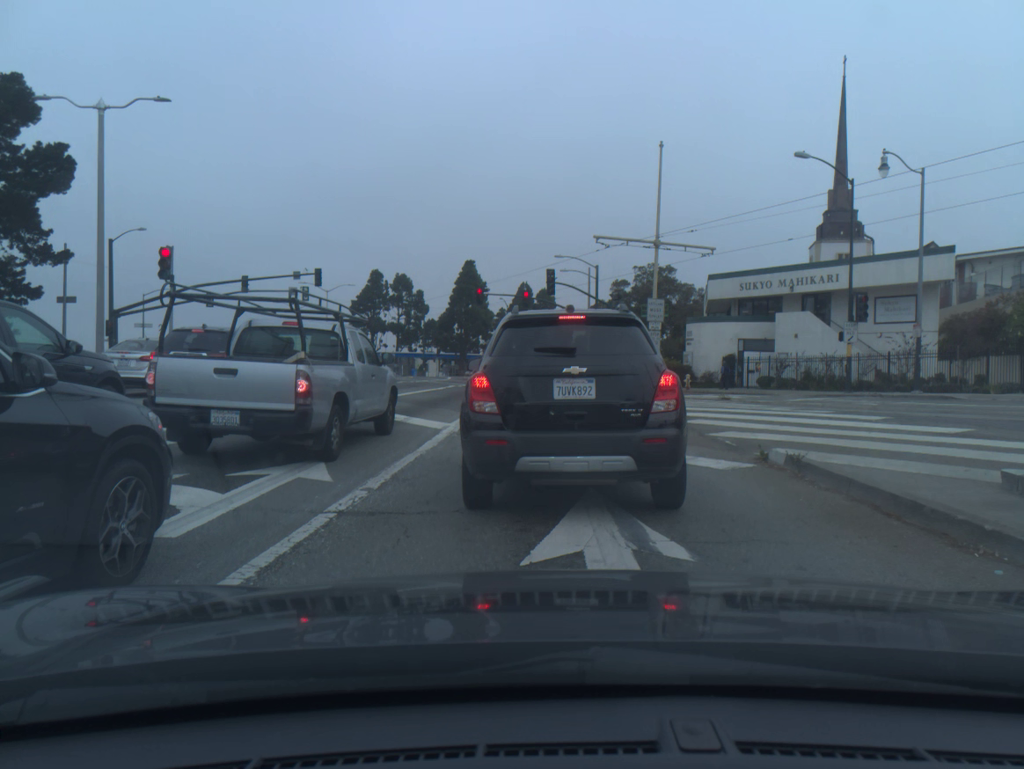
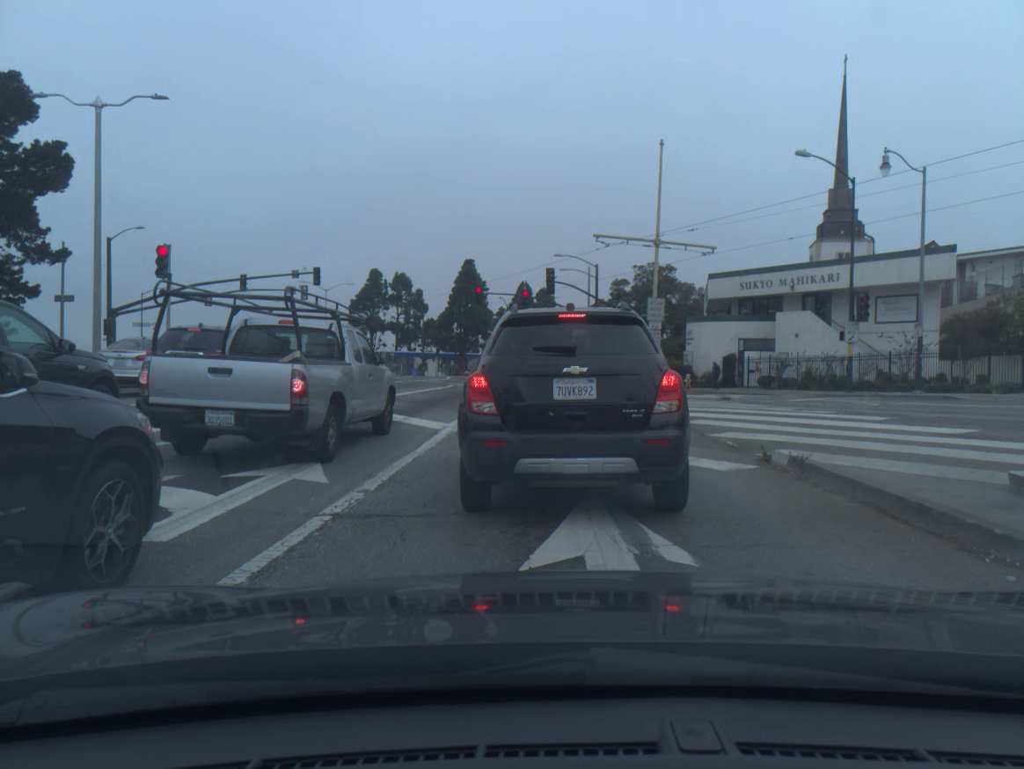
(0.0, +0.1) m; 0°
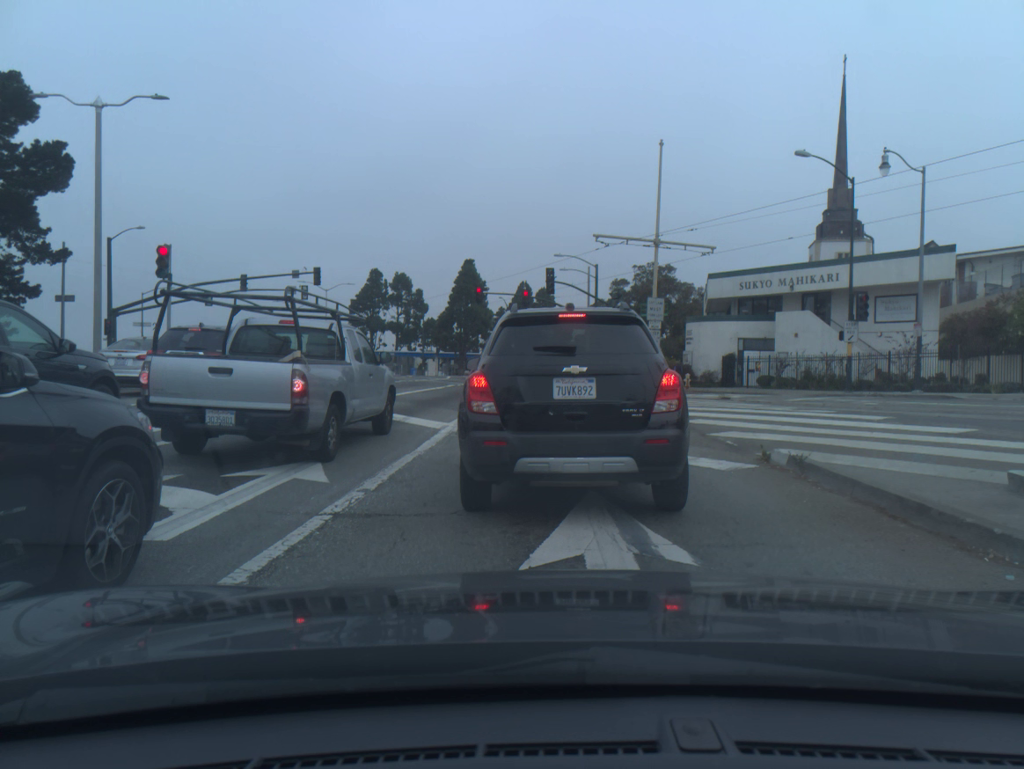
(0.0, 0.0) m; 0°
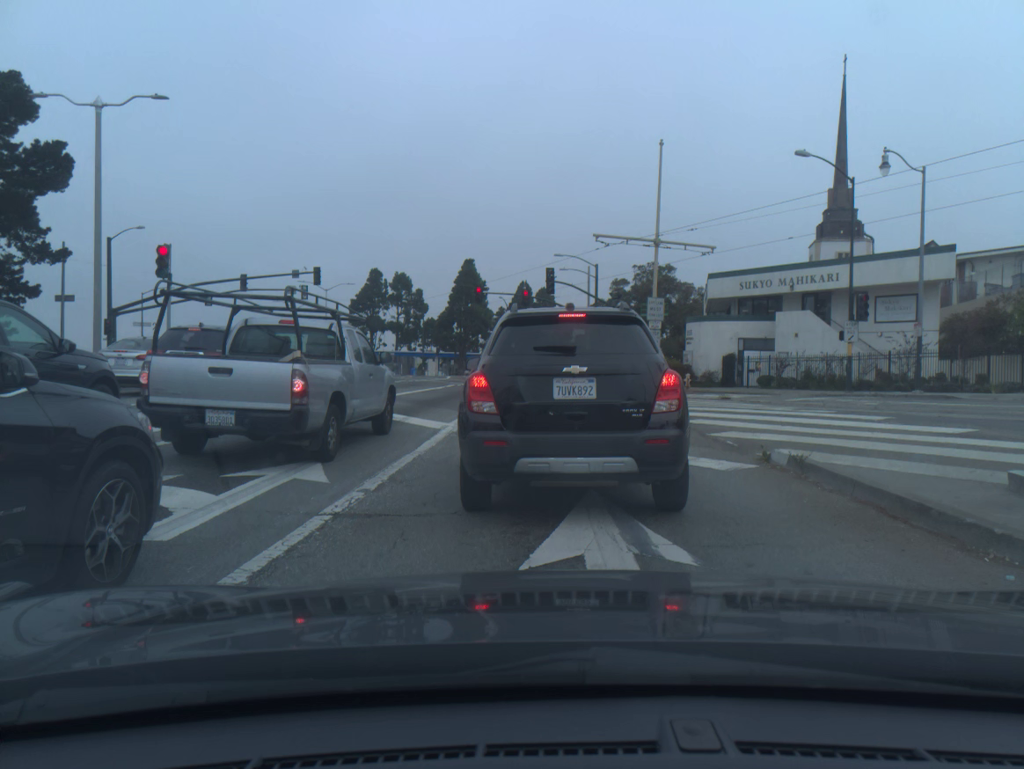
(0.0, 0.0) m; 0°
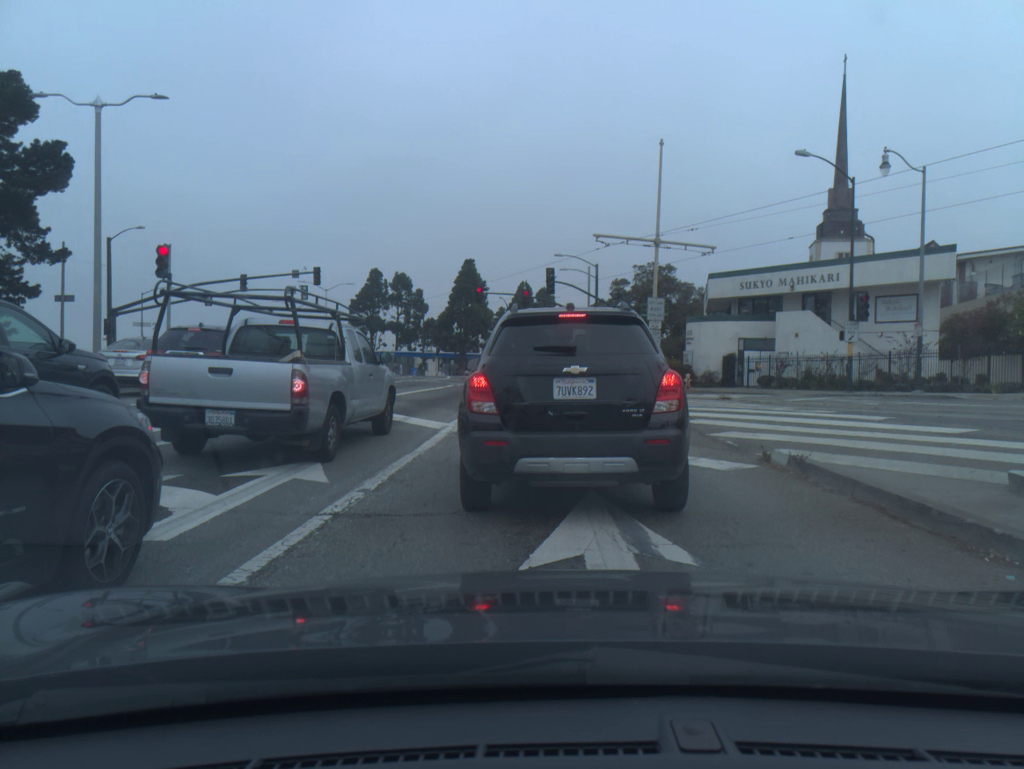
(0.0, 0.0) m; 0°
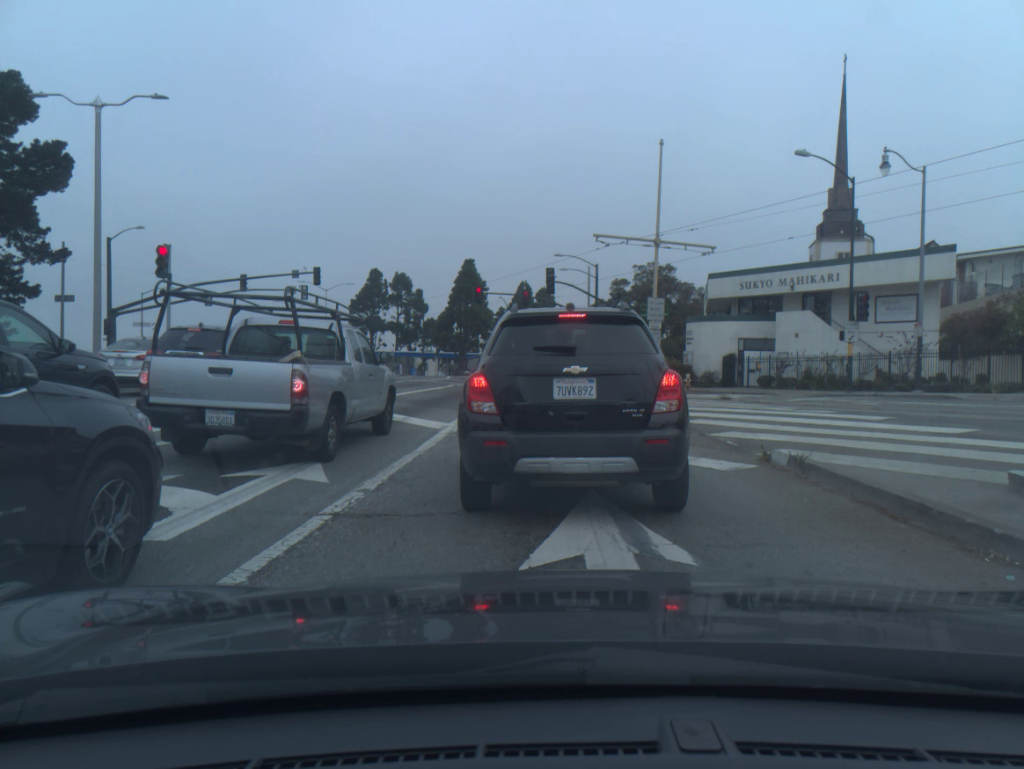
(0.0, 0.0) m; 0°
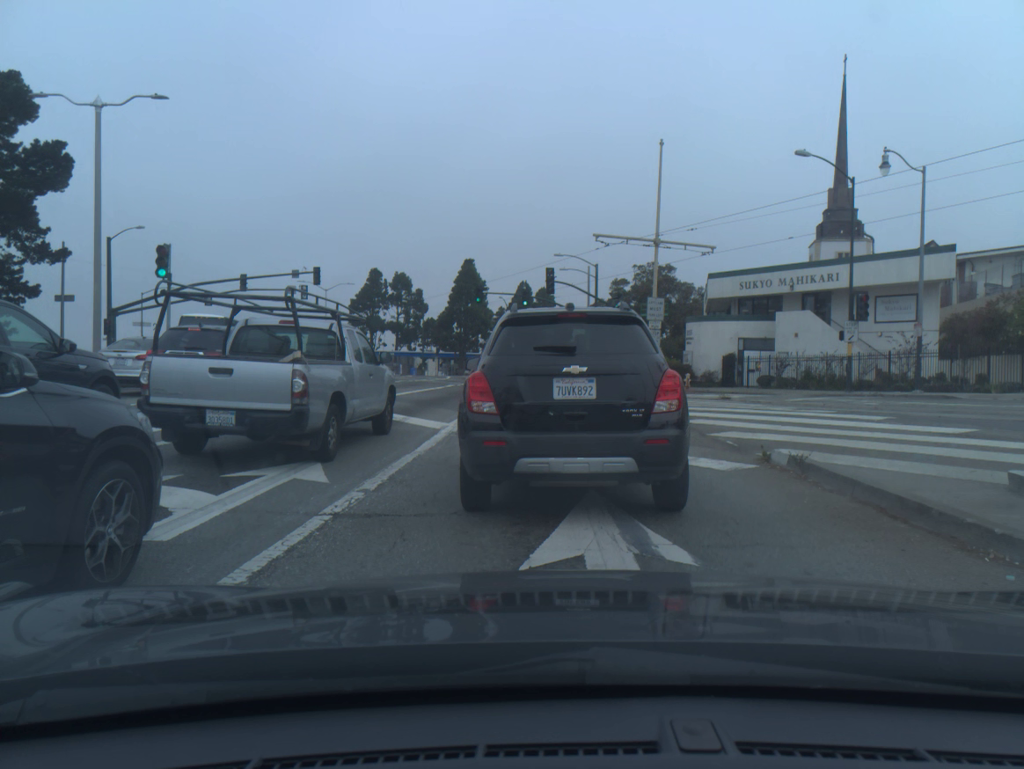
(0.0, 0.0) m; 0°
